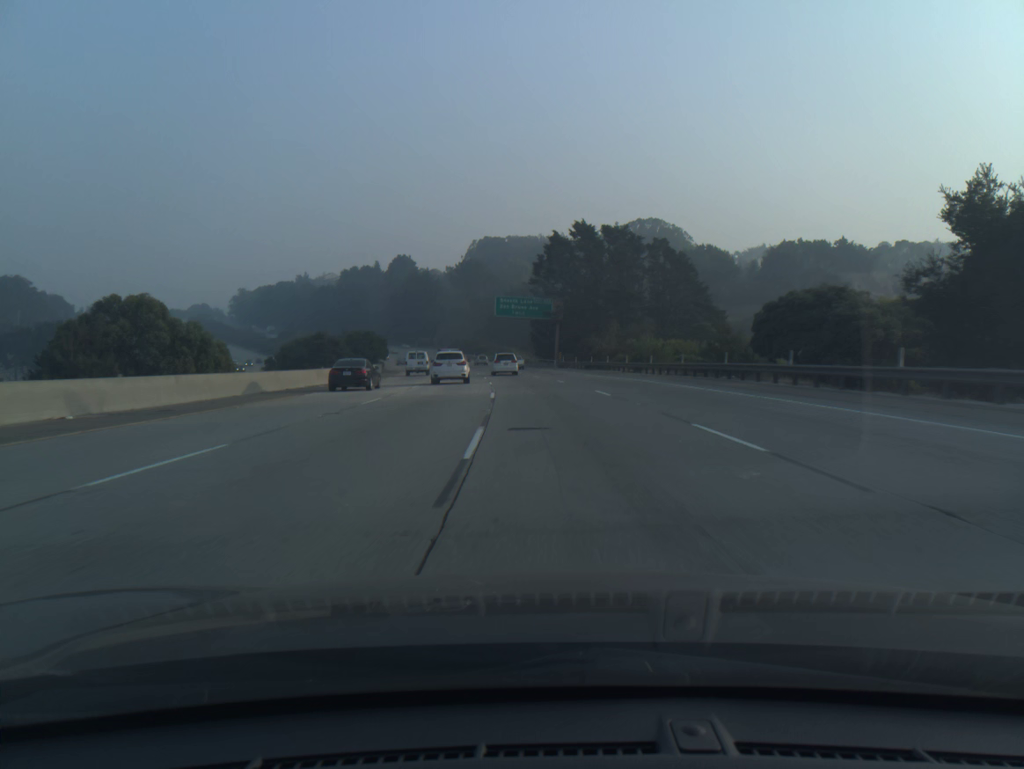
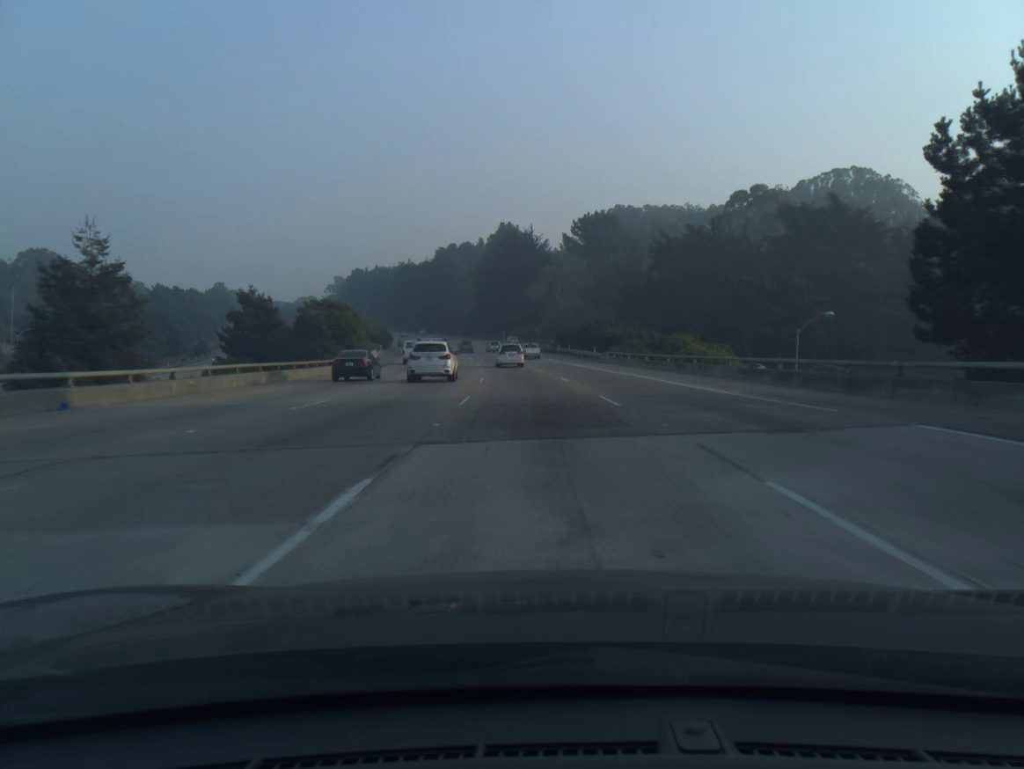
(-7.3, +93.2) m; -9°
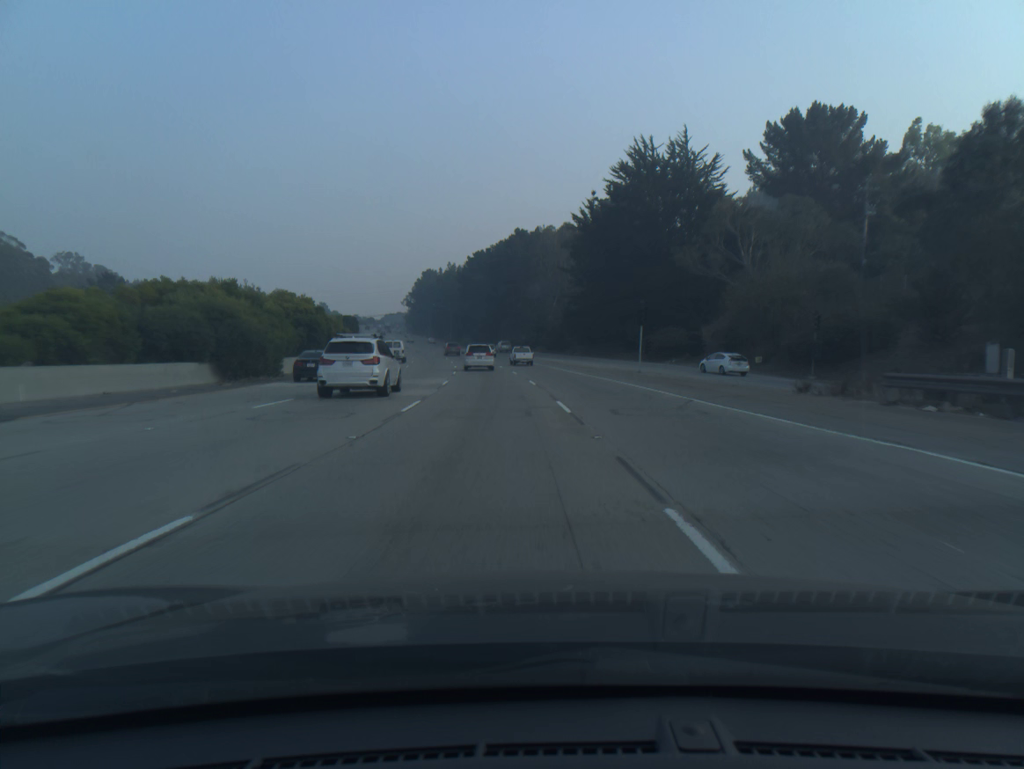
(-6.5, +94.8) m; -8°
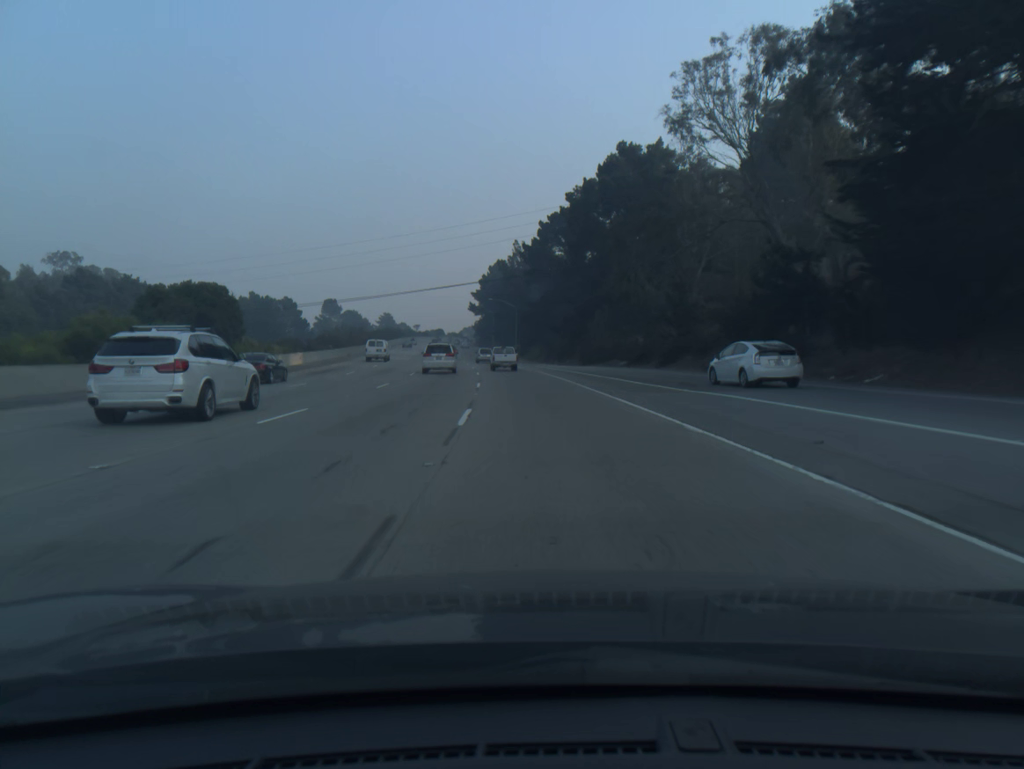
(-4.0, +76.0) m; -7°
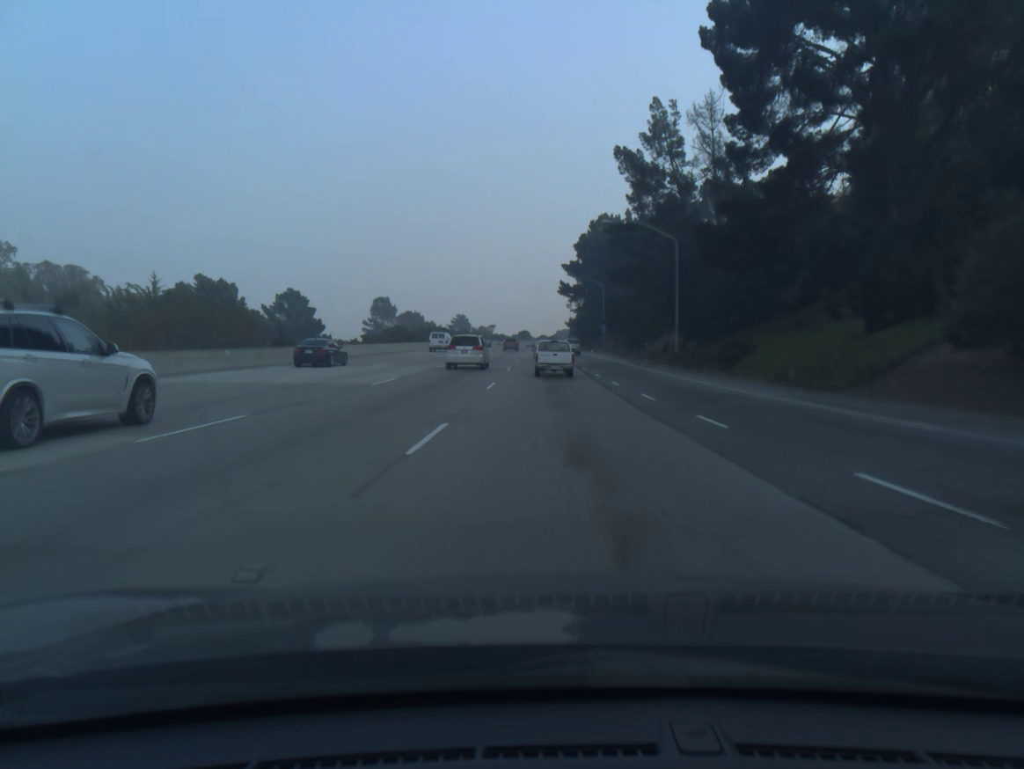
(-7.5, +91.5) m; -7°
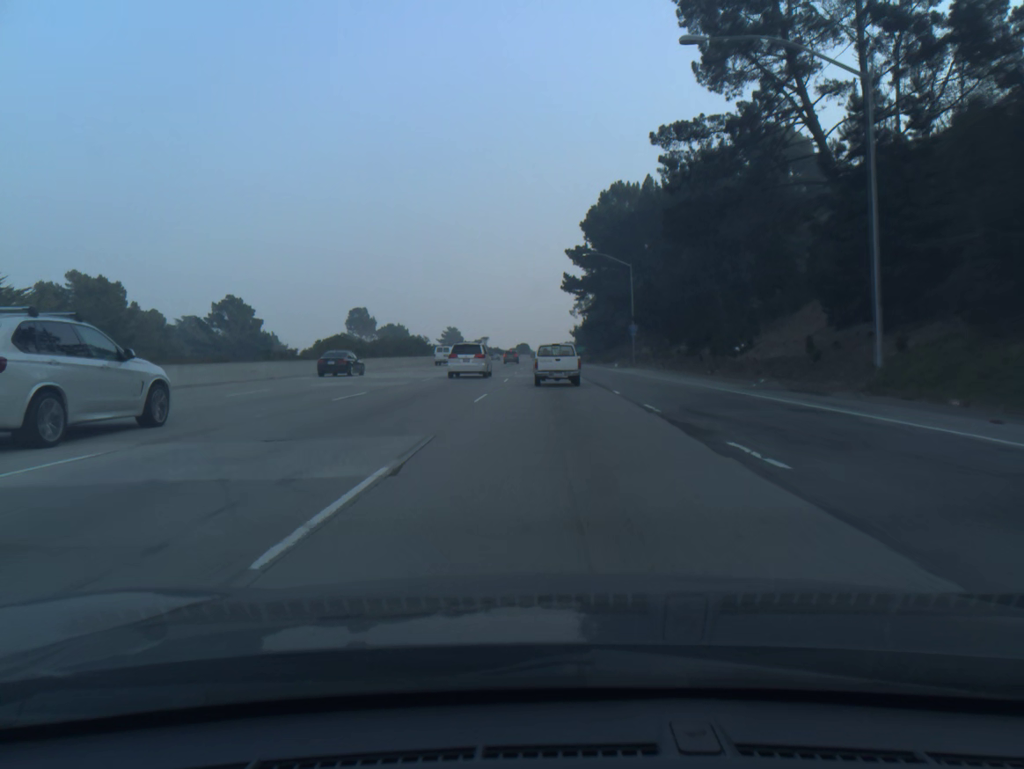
(0.0, +34.0) m; 0°
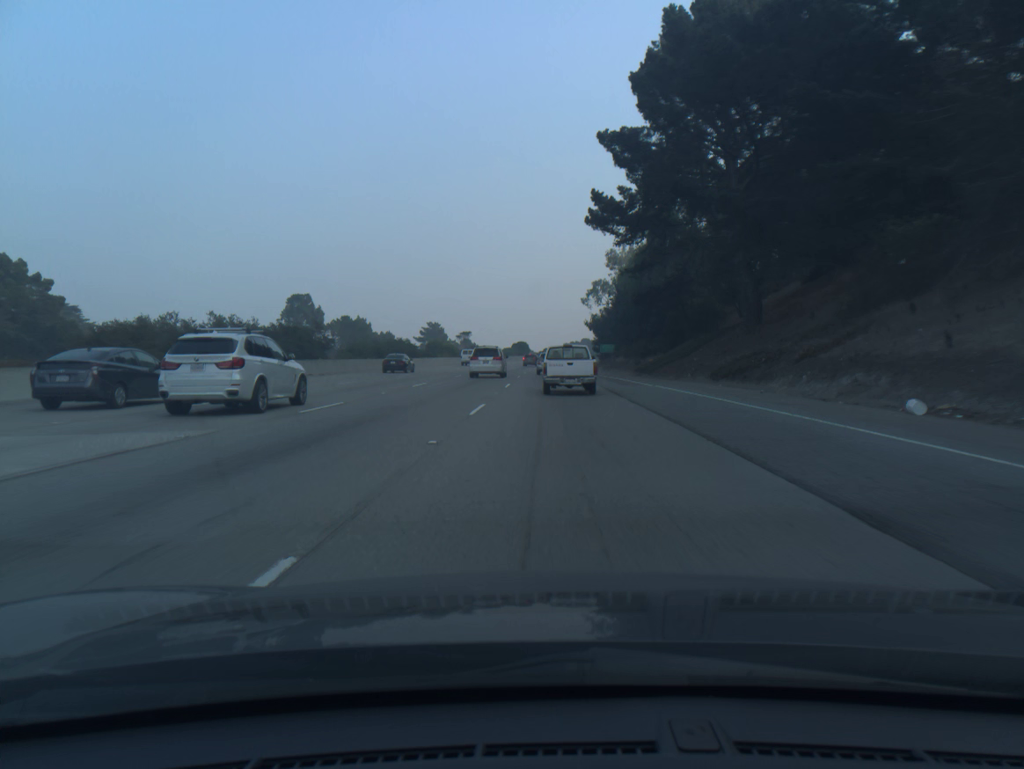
(-0.1, +62.0) m; 0°
